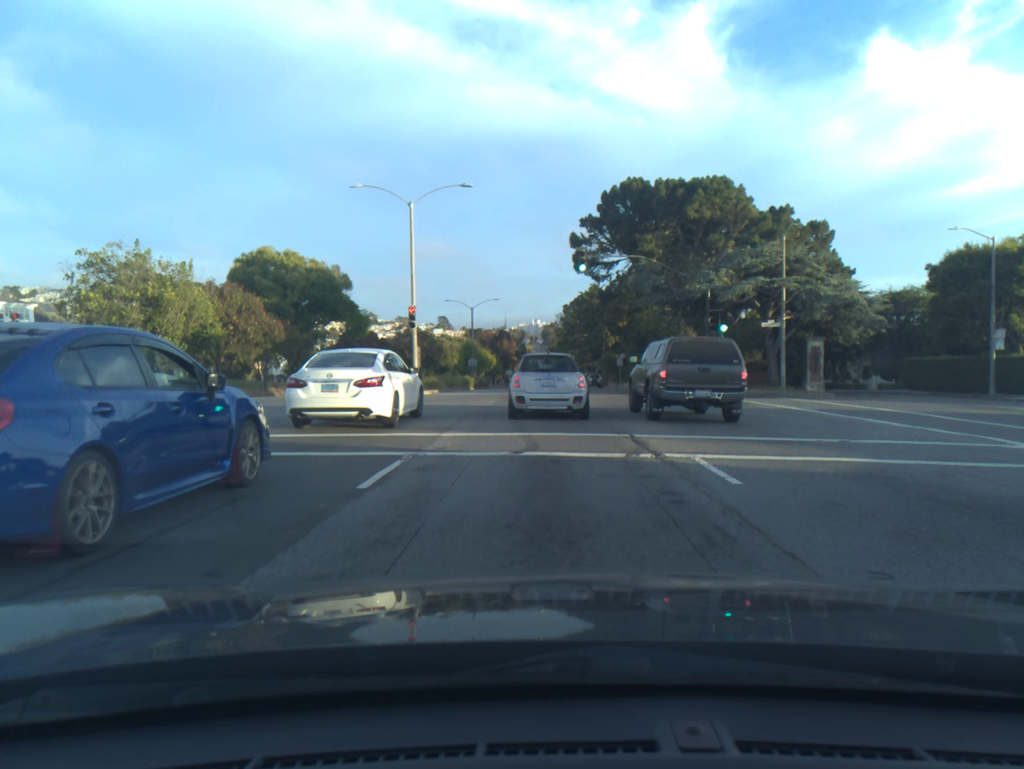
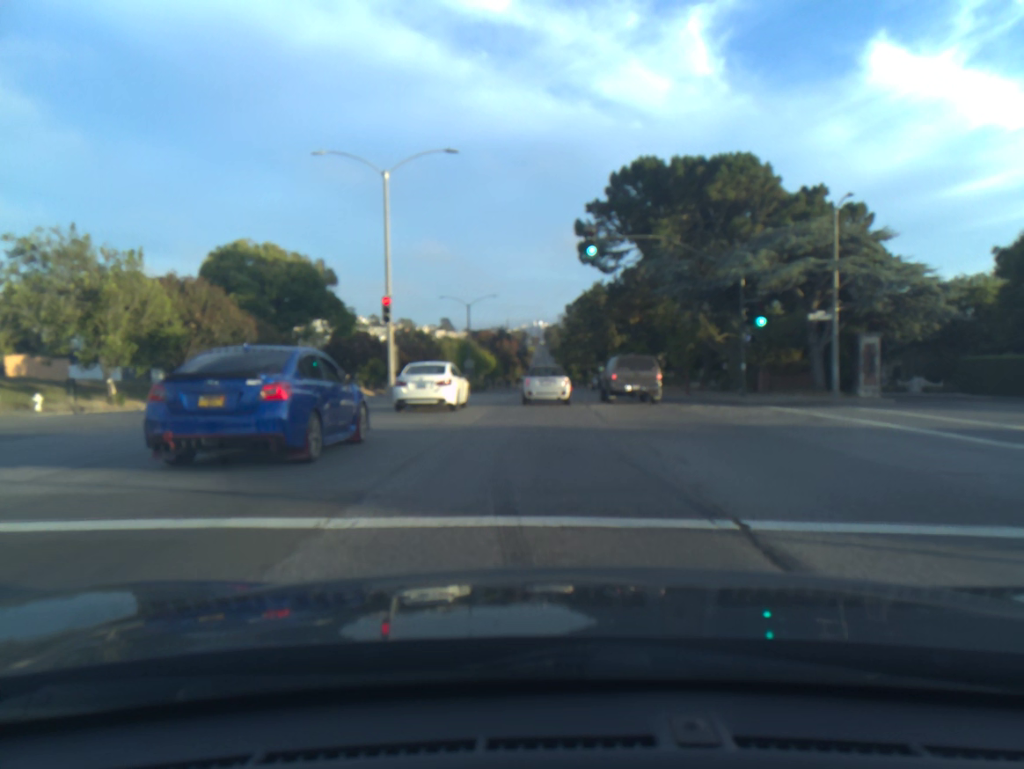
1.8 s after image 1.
(0.0, +6.8) m; 0°
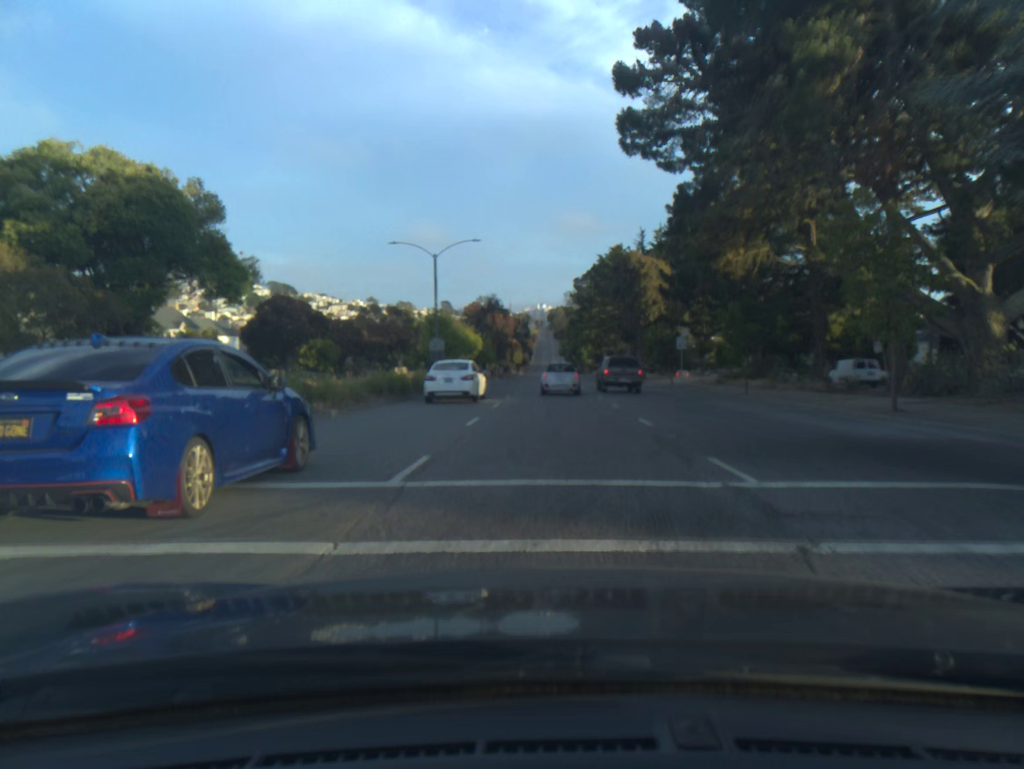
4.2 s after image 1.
(-0.1, +25.5) m; 0°
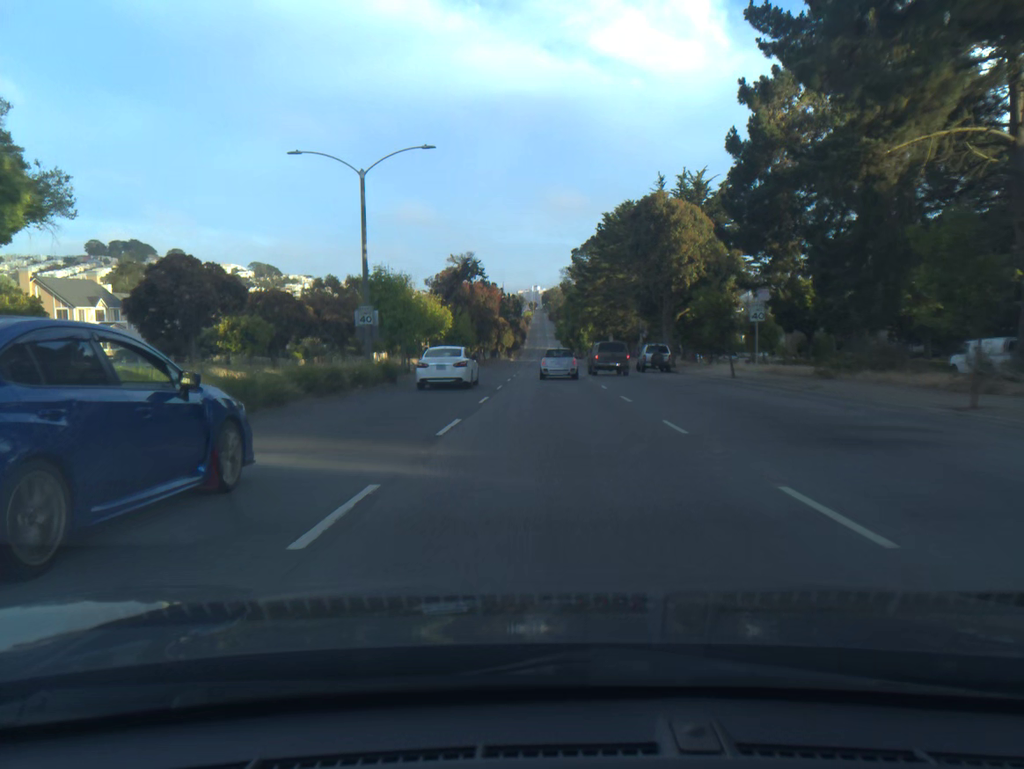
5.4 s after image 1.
(+0.1, +18.0) m; +1°
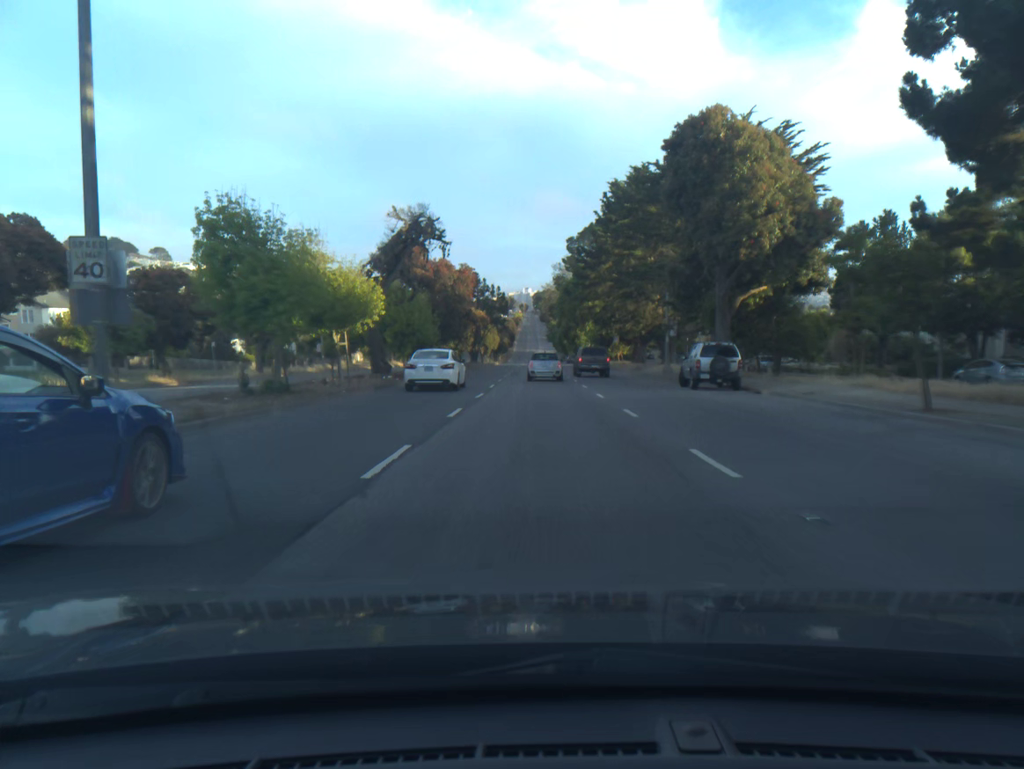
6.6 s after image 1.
(+0.1, +18.7) m; 0°
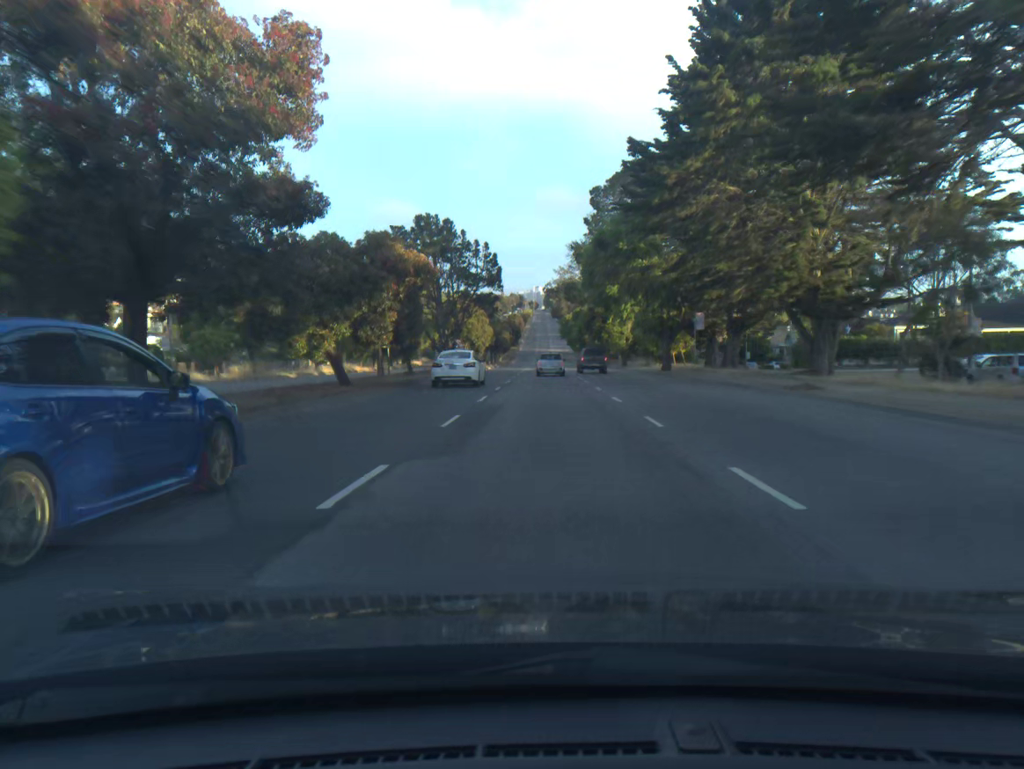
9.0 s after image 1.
(-0.2, +38.8) m; -1°
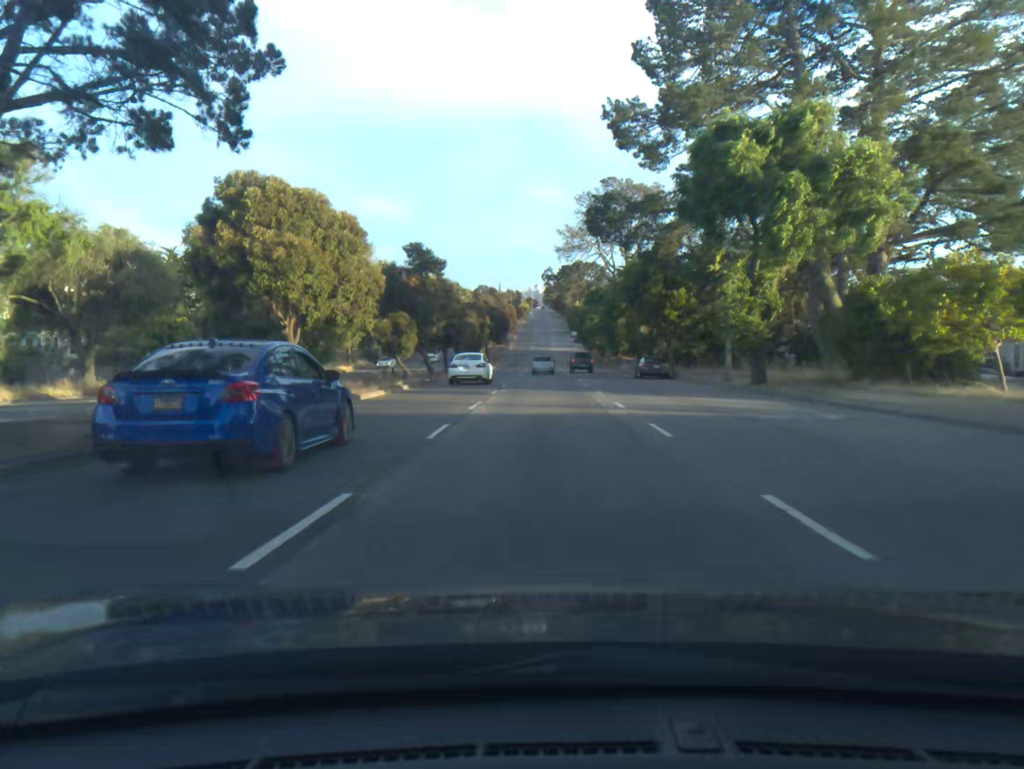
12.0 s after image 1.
(+0.2, +52.3) m; 0°
